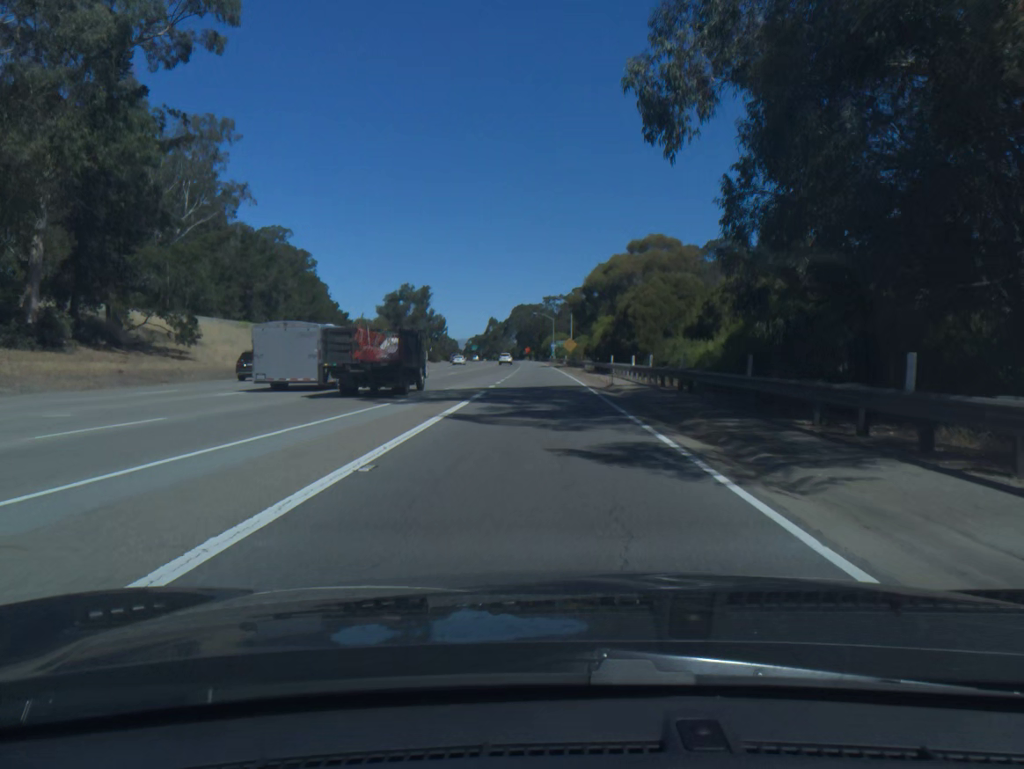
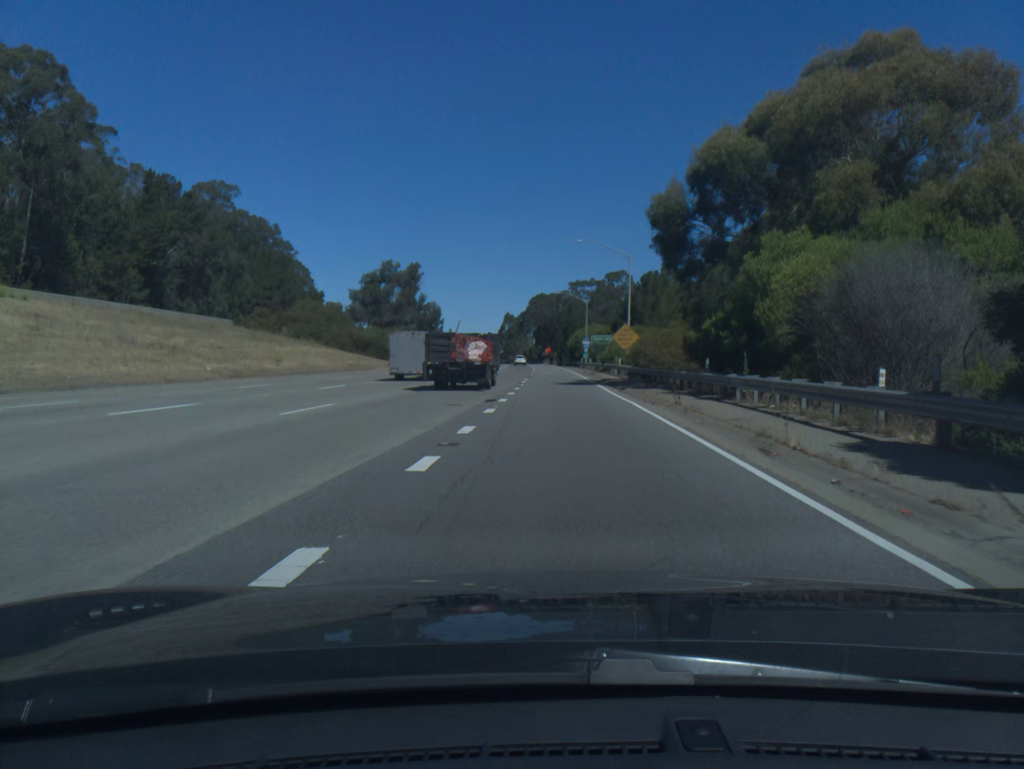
(-0.8, +54.5) m; -2°
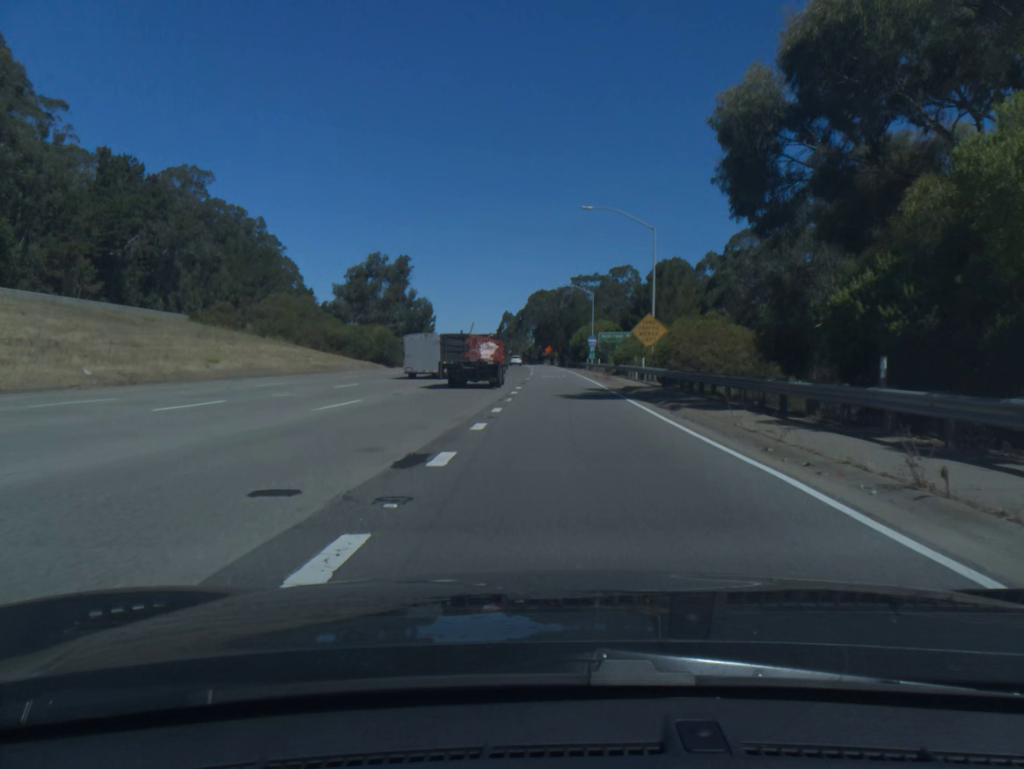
(0.0, +13.3) m; 0°
